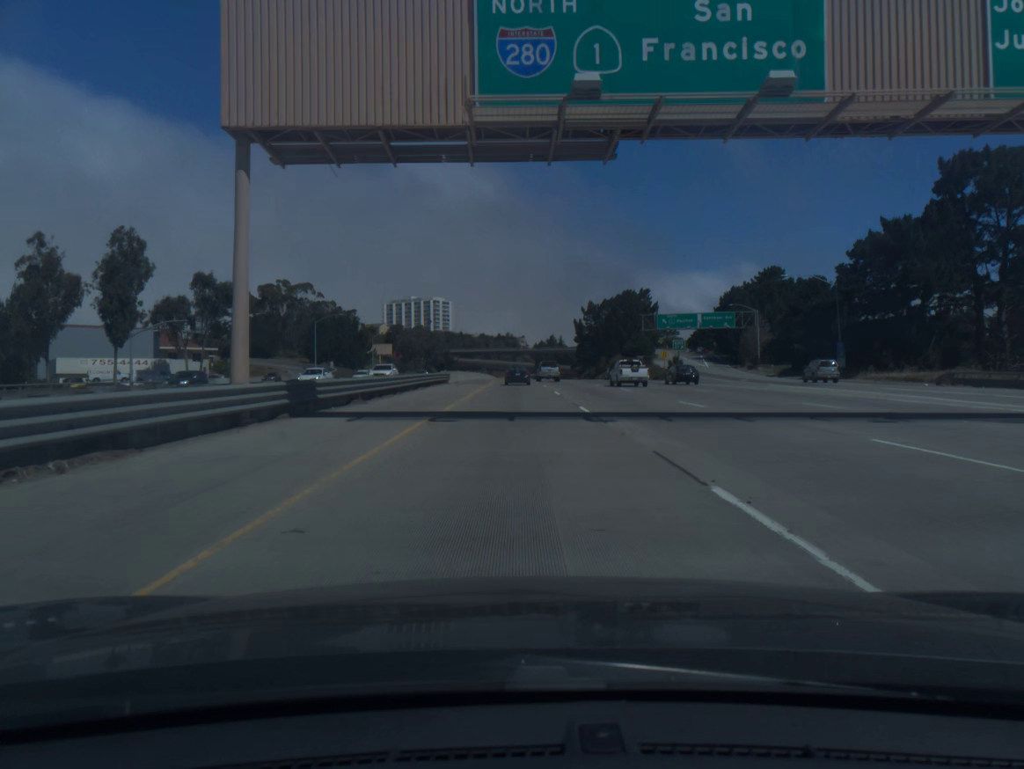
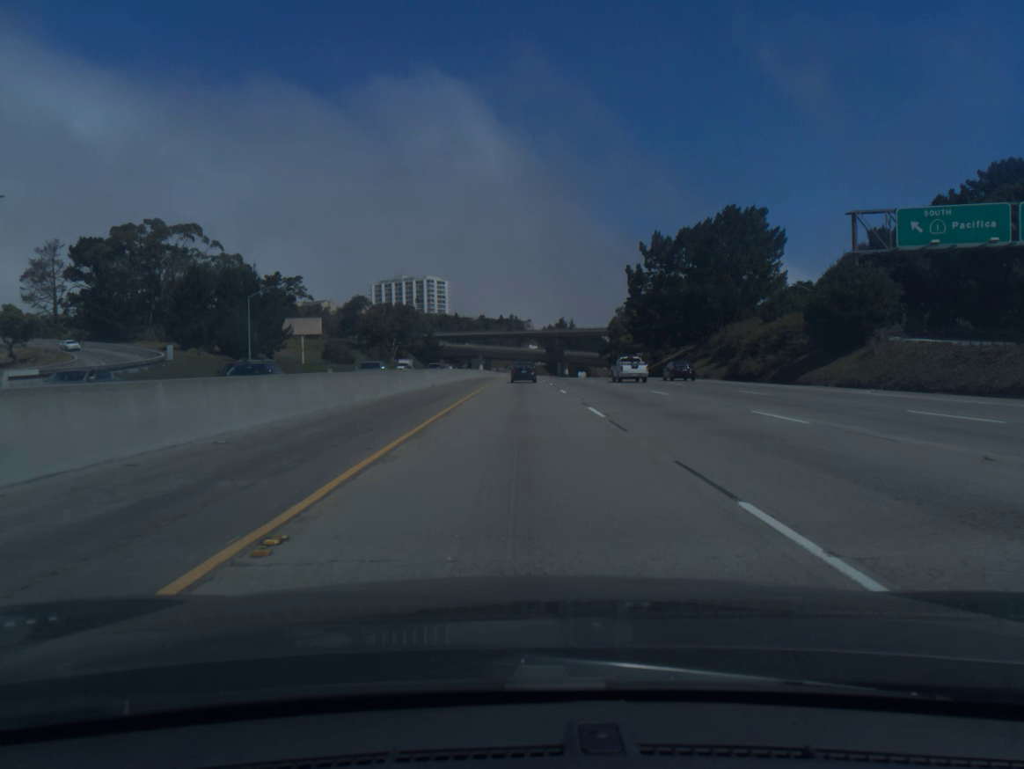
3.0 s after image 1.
(-0.3, +83.1) m; 0°
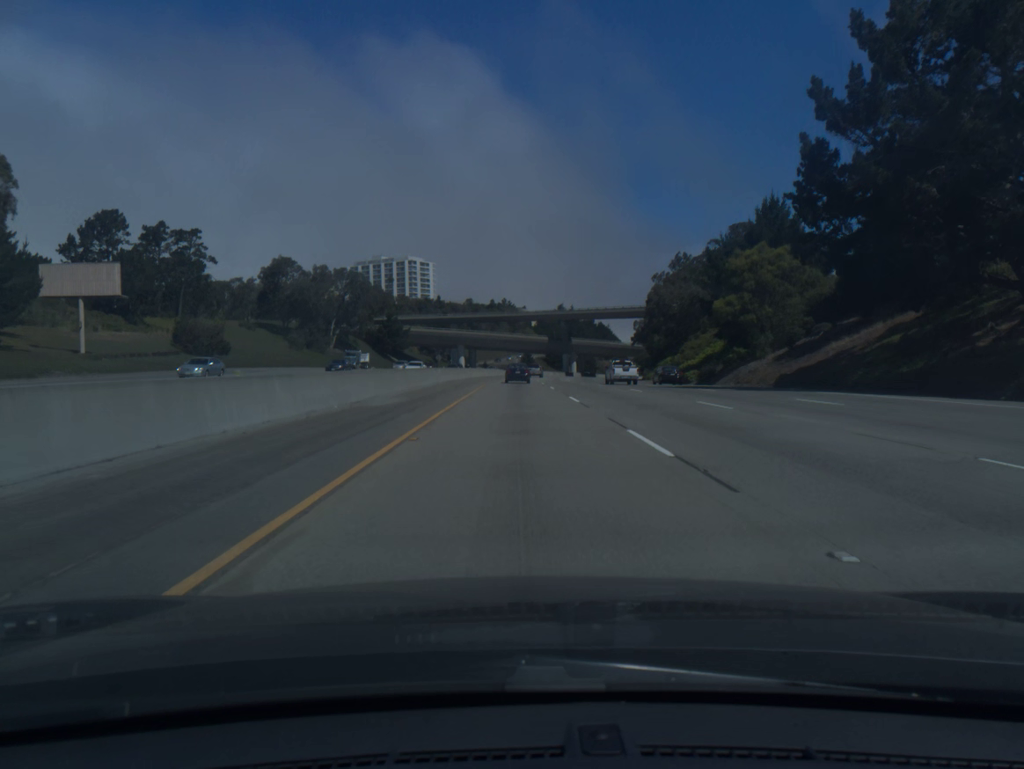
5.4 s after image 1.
(+0.1, +66.0) m; 0°
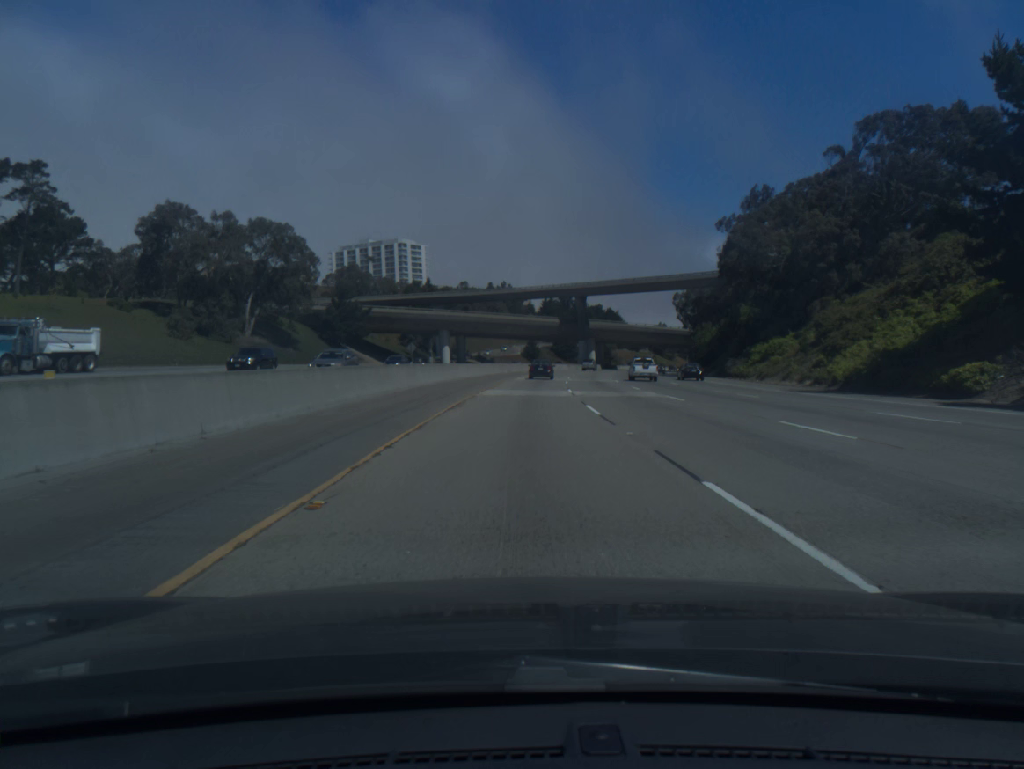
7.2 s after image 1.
(0.0, +49.5) m; 0°
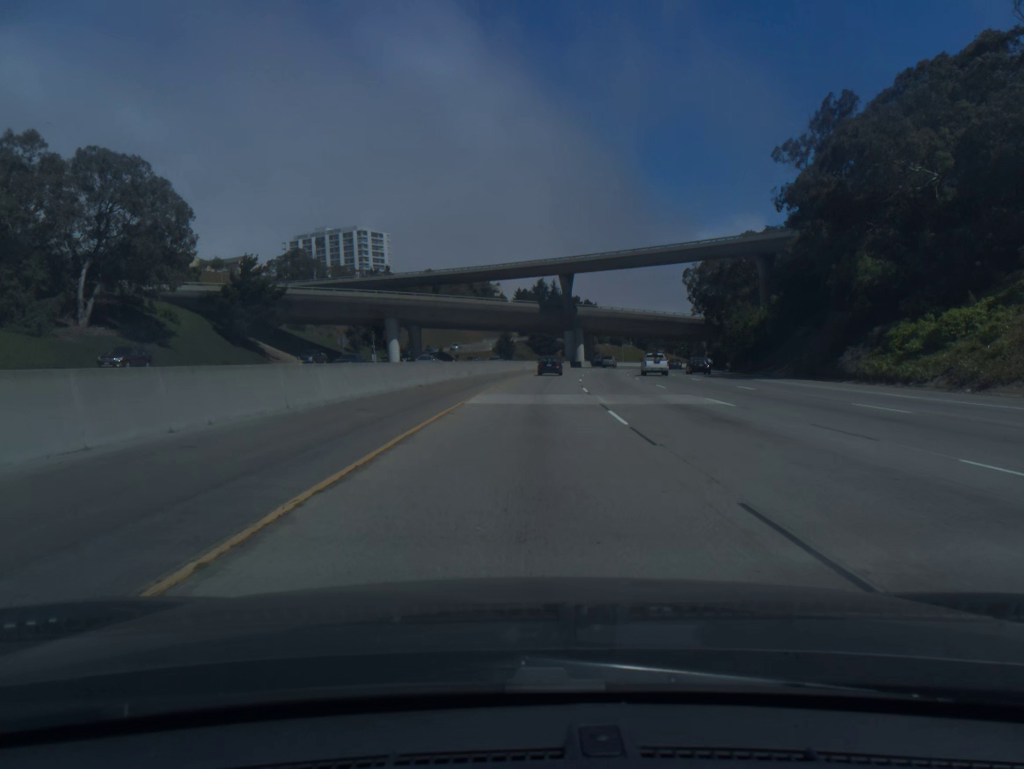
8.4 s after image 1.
(+0.4, +33.1) m; +2°
